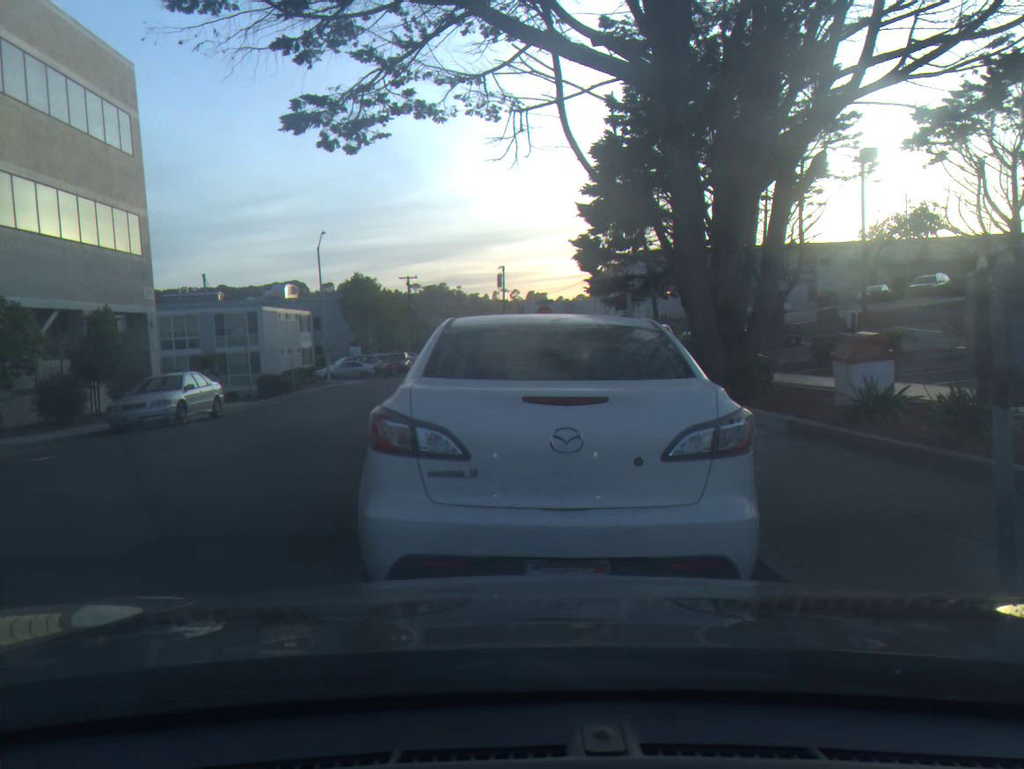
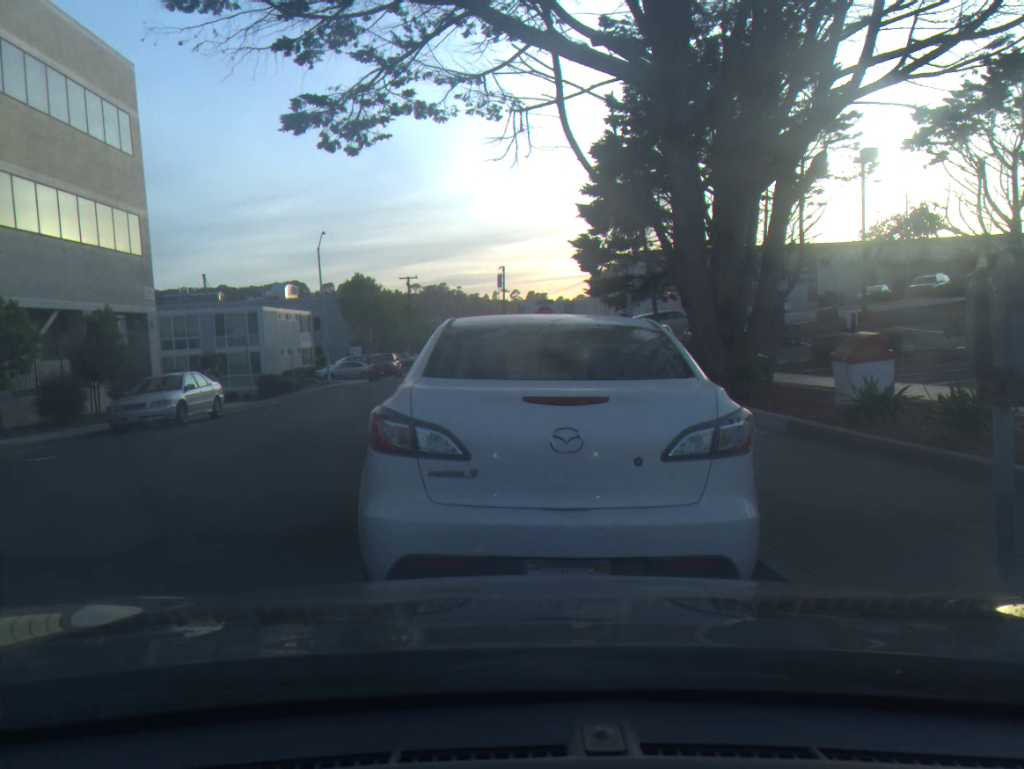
(0.0, 0.0) m; 0°
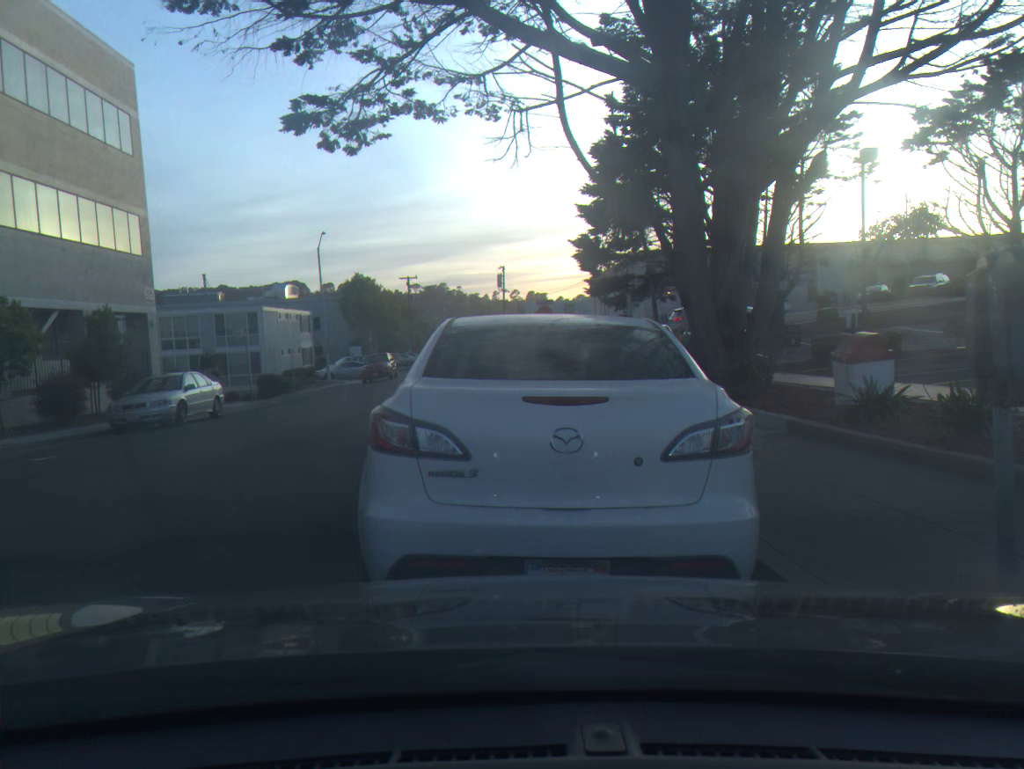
(0.0, 0.0) m; 0°
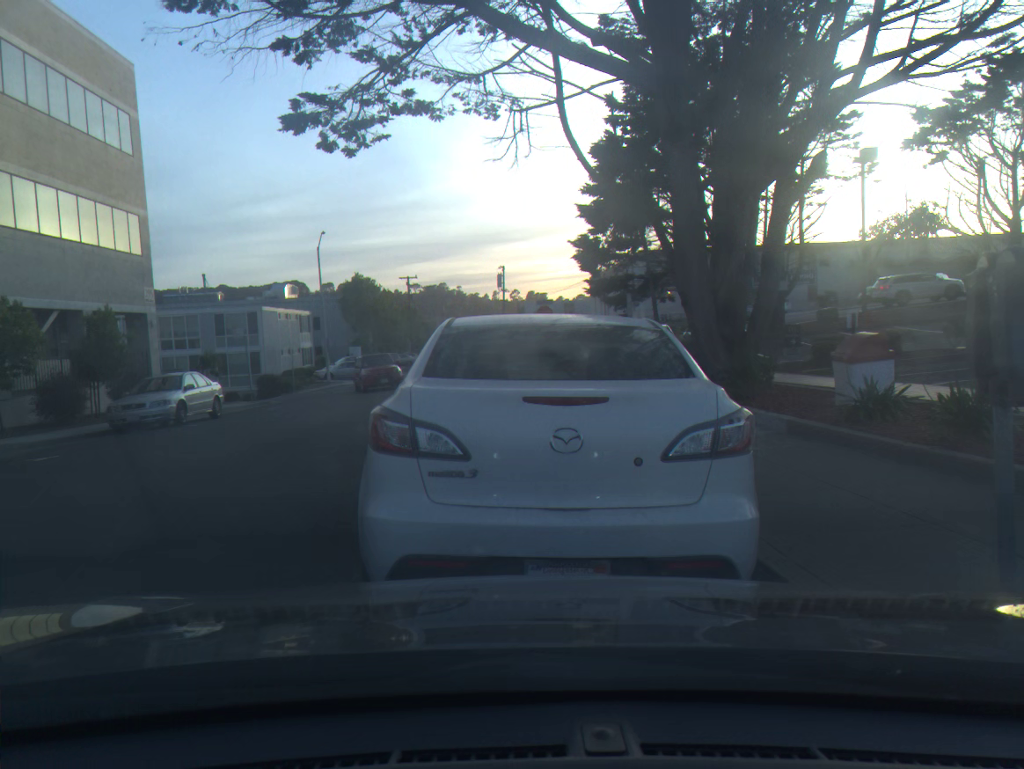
(0.0, 0.0) m; 0°
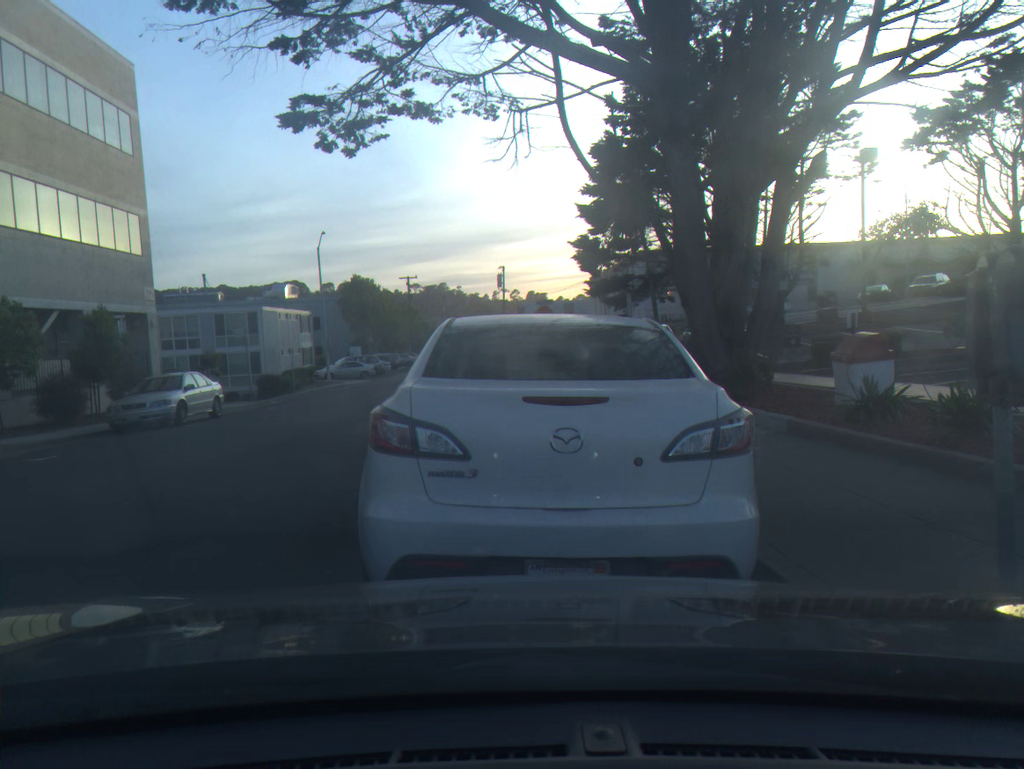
(0.0, 0.0) m; 0°
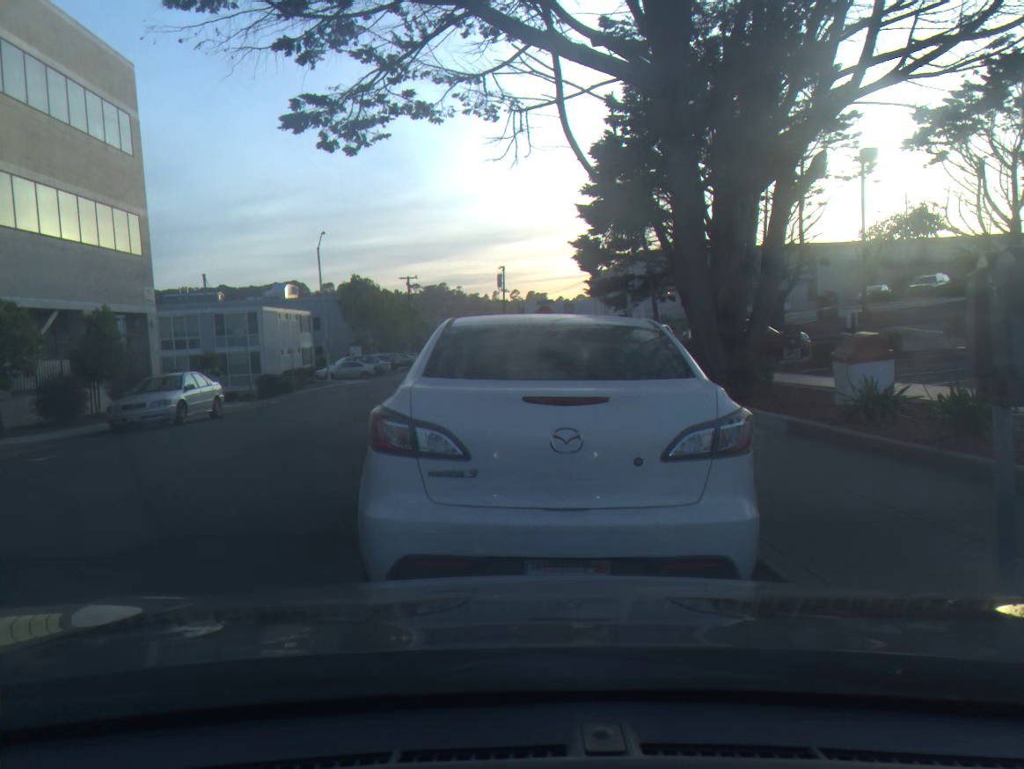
(0.0, 0.0) m; 0°
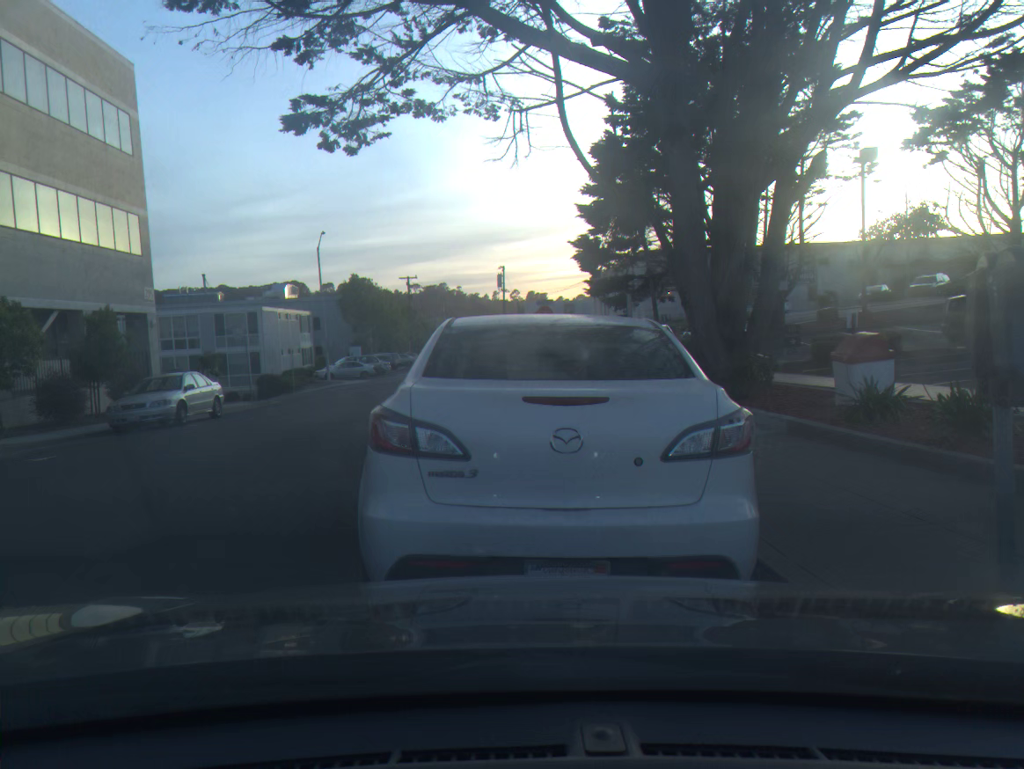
(0.0, 0.0) m; 0°
